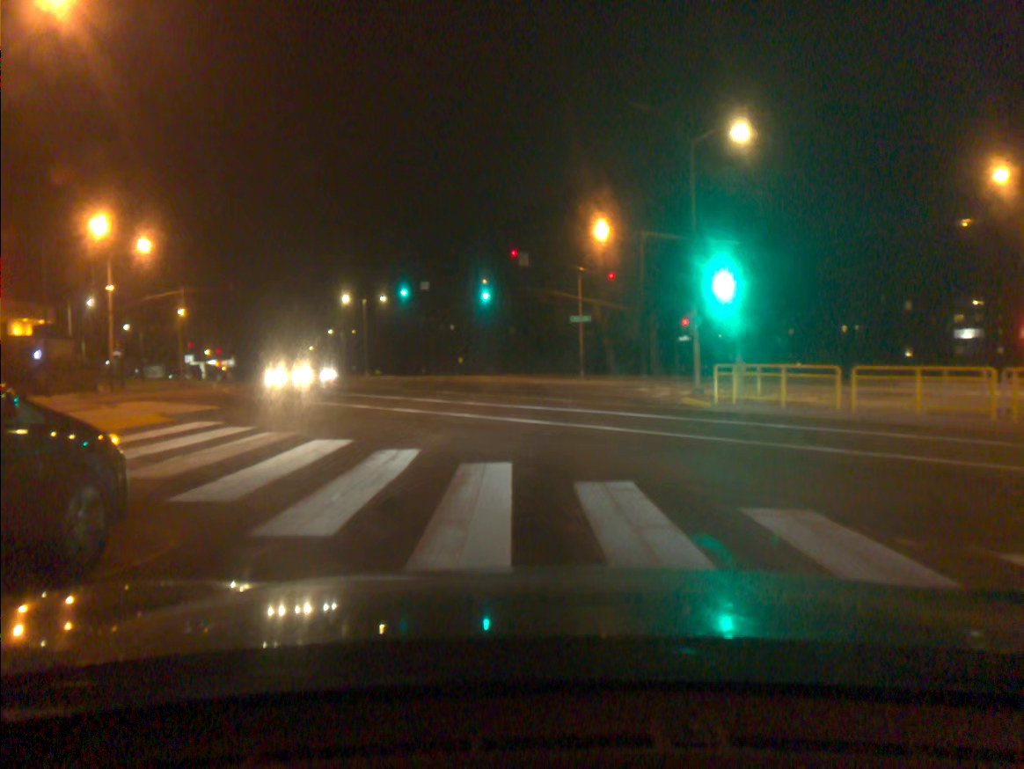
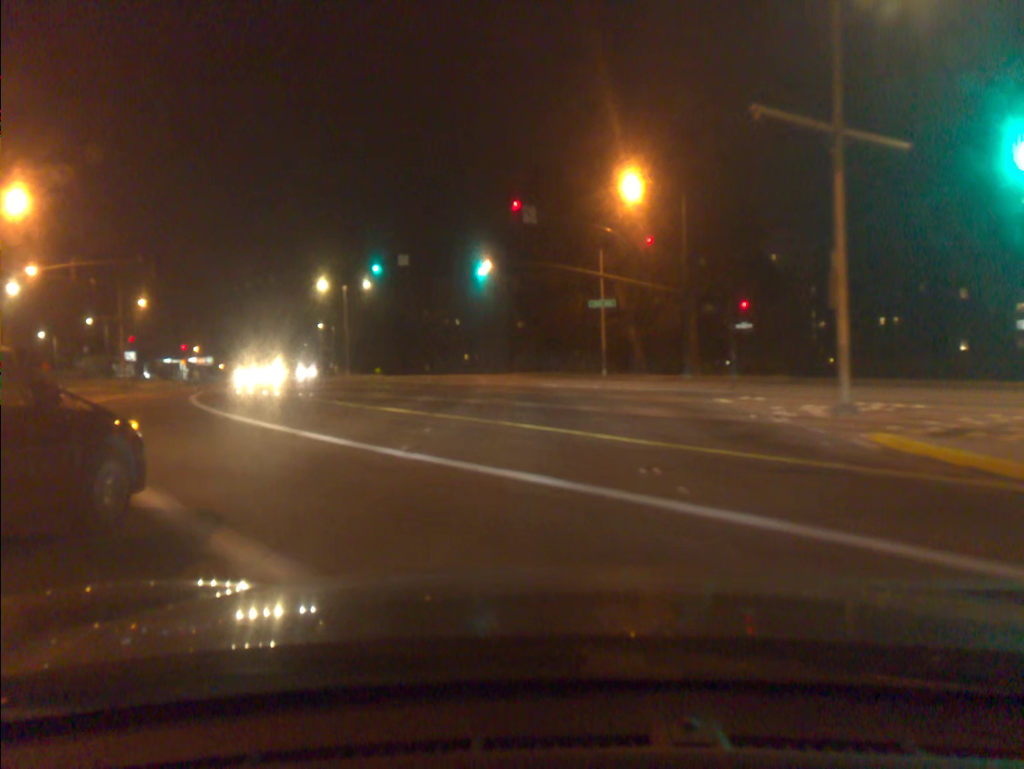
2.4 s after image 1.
(-0.1, +13.7) m; -1°
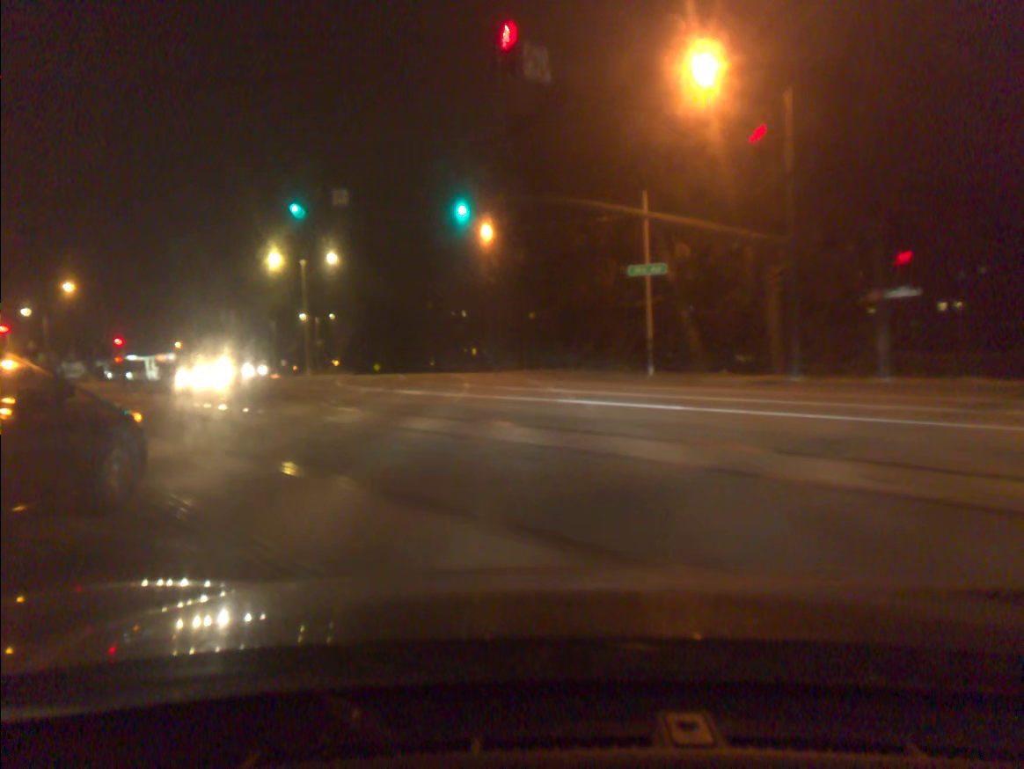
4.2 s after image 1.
(0.0, +17.4) m; -1°
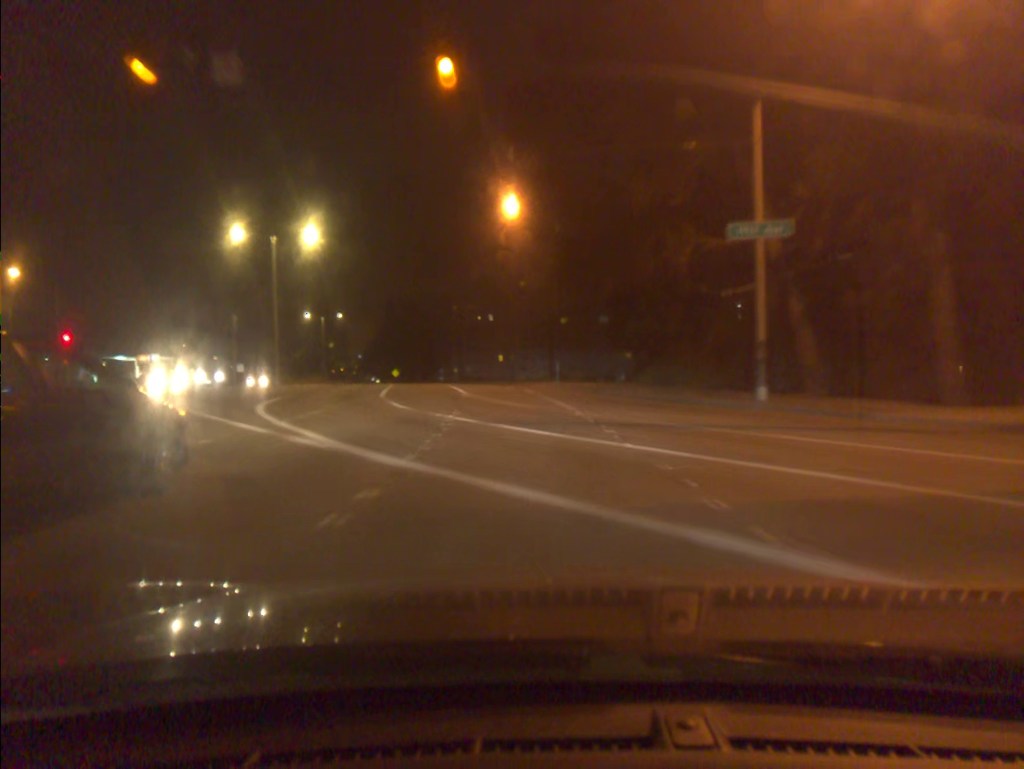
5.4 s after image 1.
(-0.3, +14.1) m; -2°
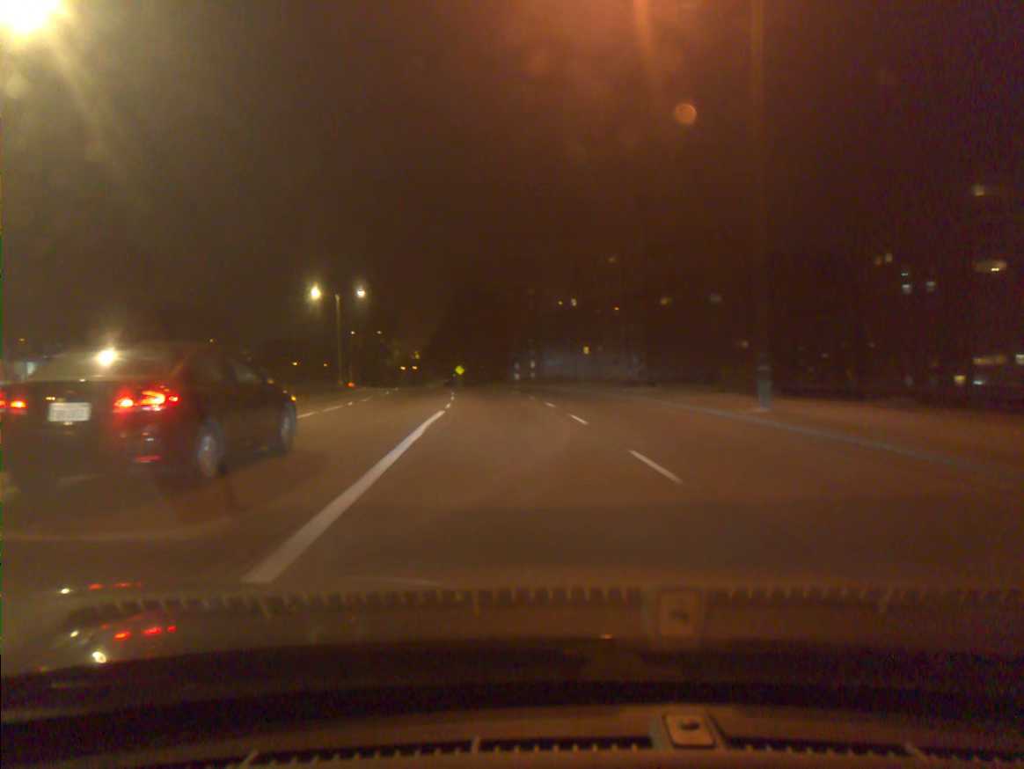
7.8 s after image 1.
(-1.6, +33.1) m; -6°
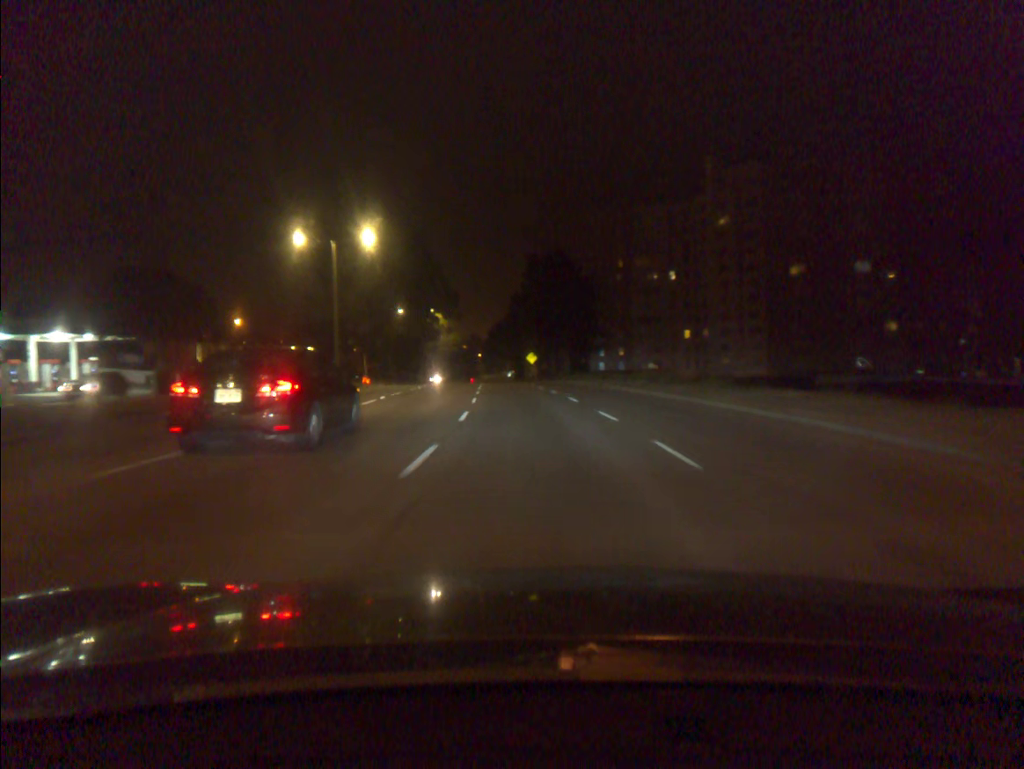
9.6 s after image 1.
(-1.7, +28.7) m; -6°
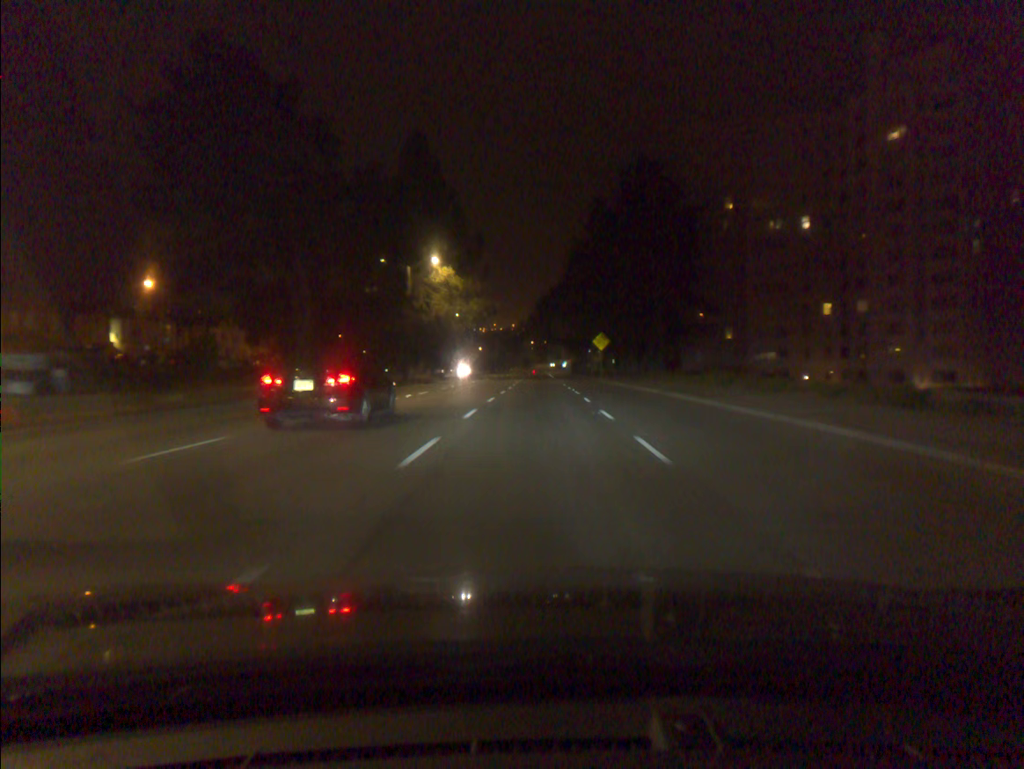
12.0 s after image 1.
(-1.6, +43.7) m; -4°
